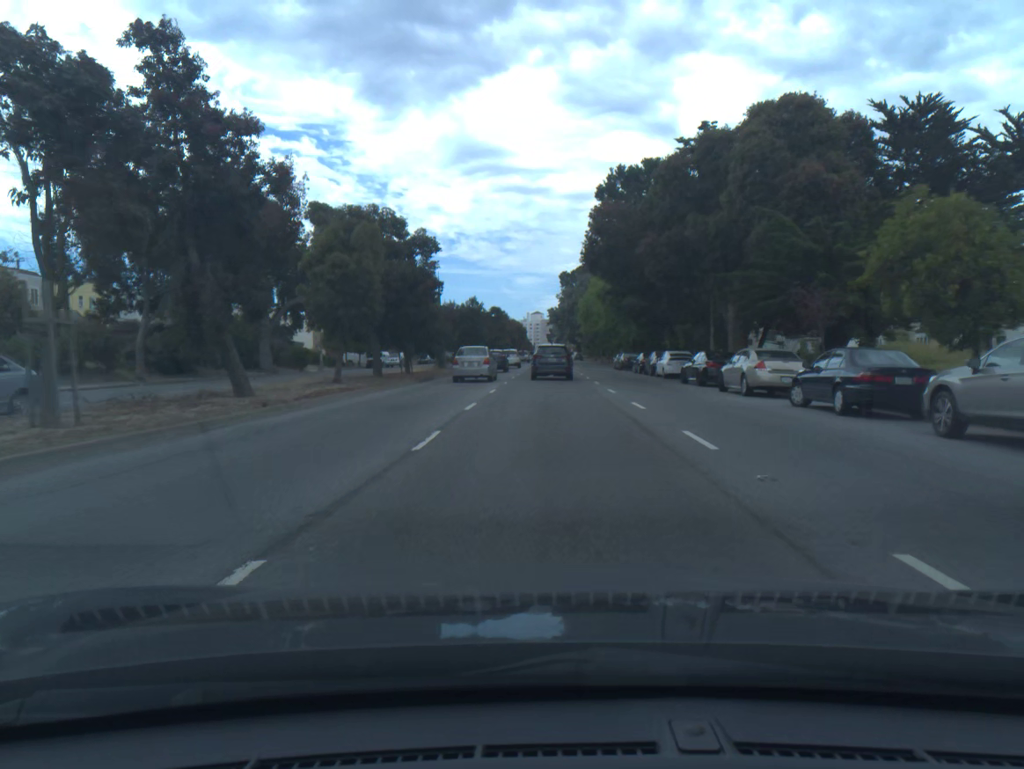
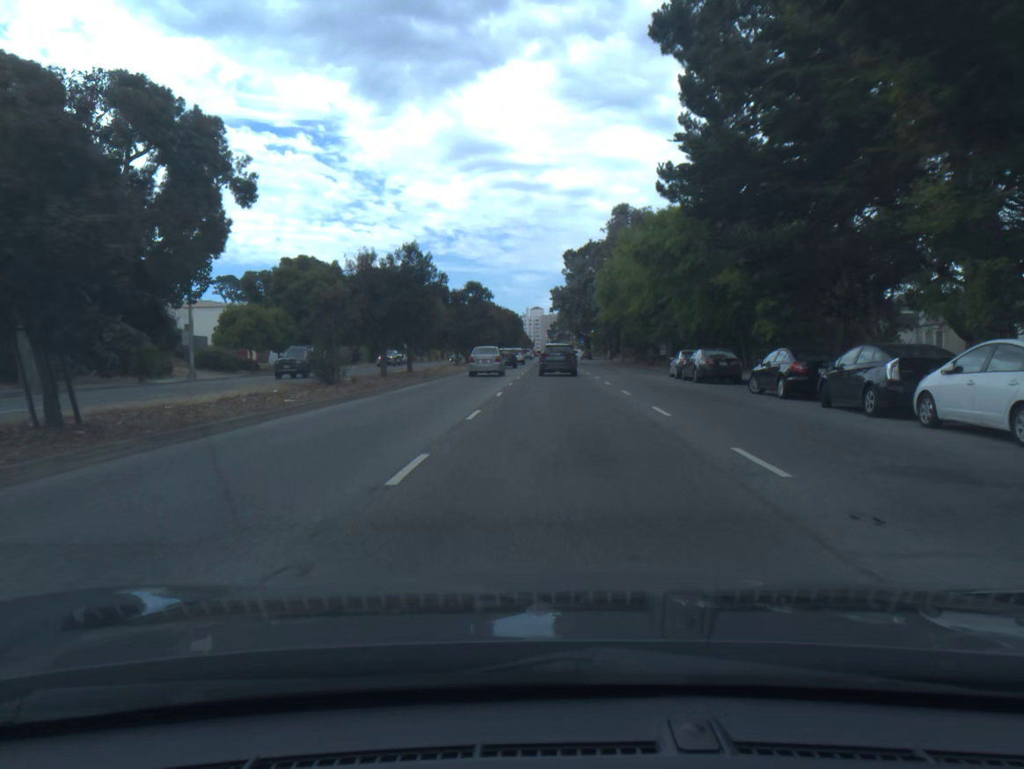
(-0.1, +31.0) m; 0°
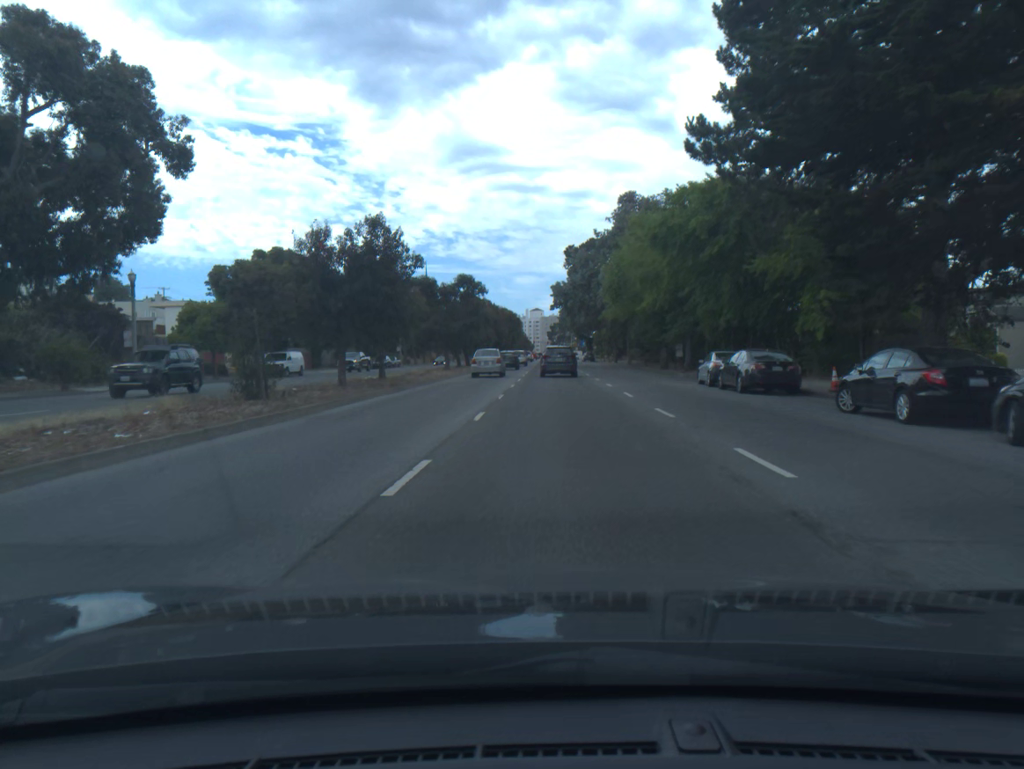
(0.0, +7.3) m; 0°
